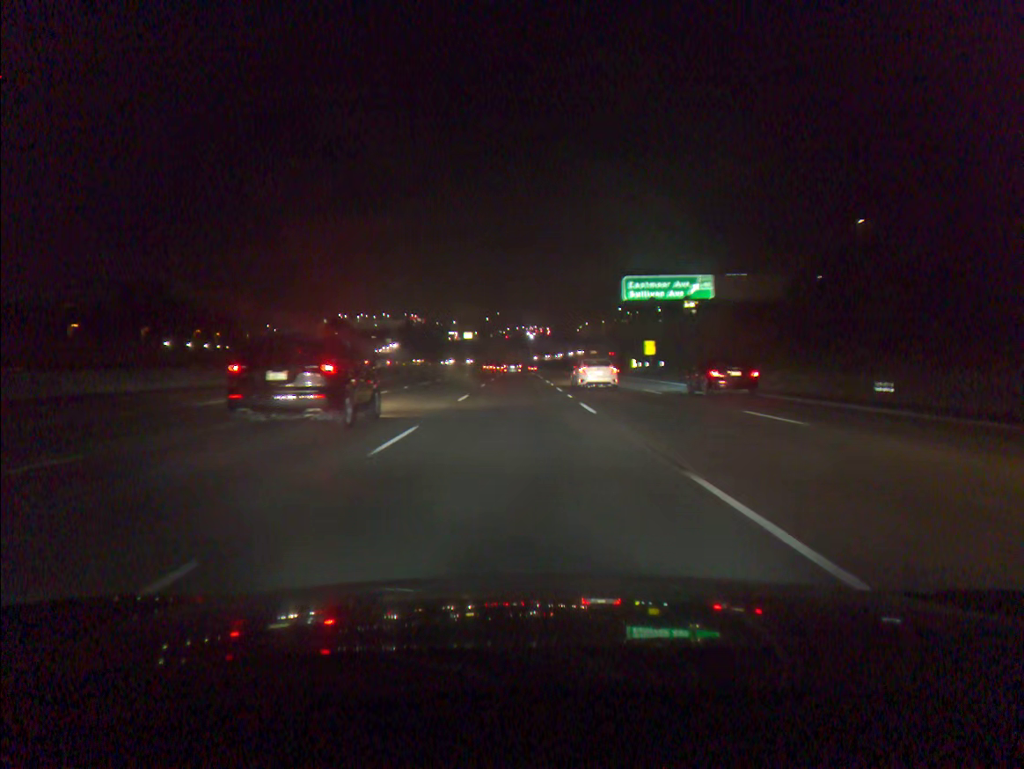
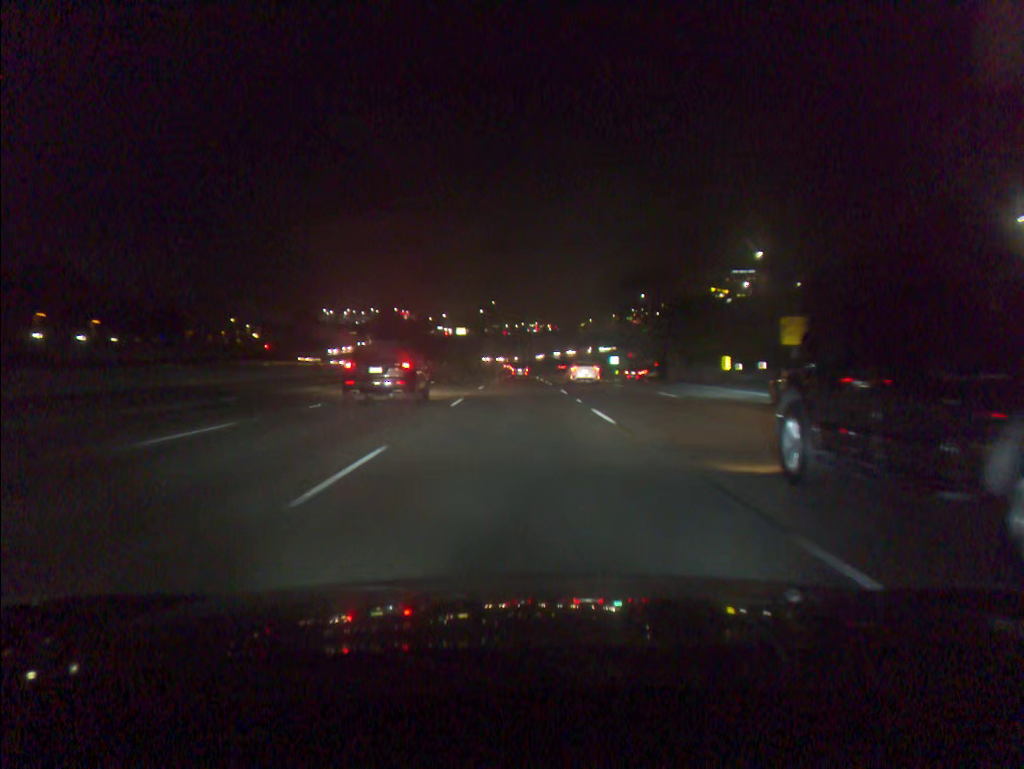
(-0.1, +47.4) m; 0°
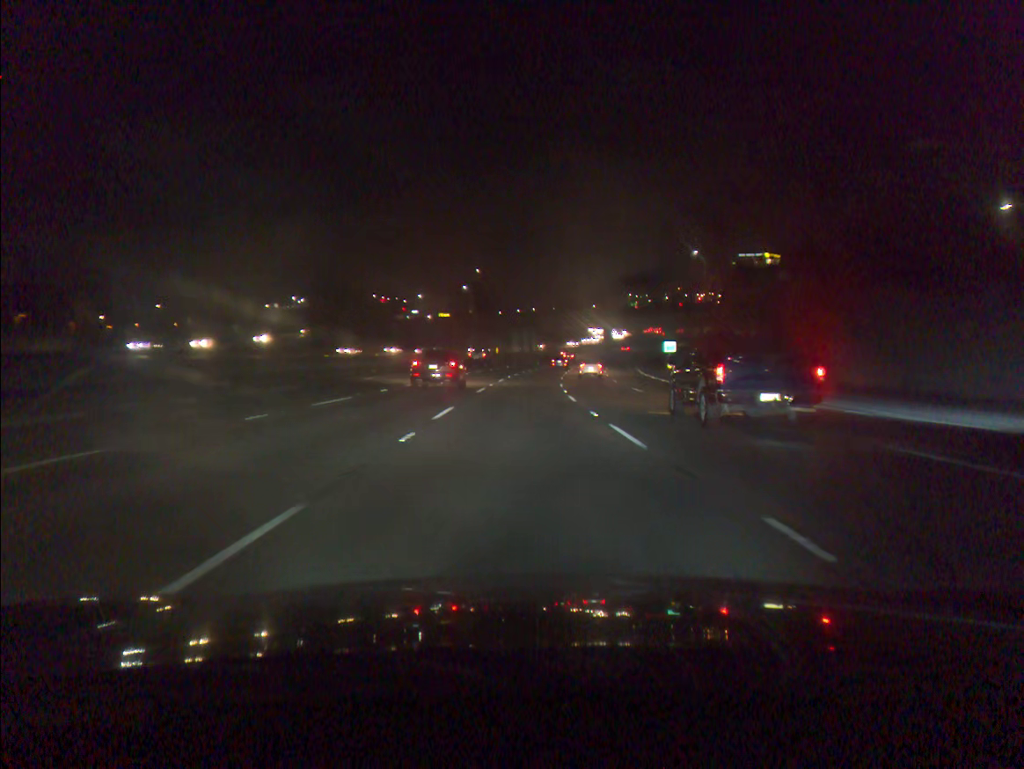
(0.0, +63.1) m; 0°
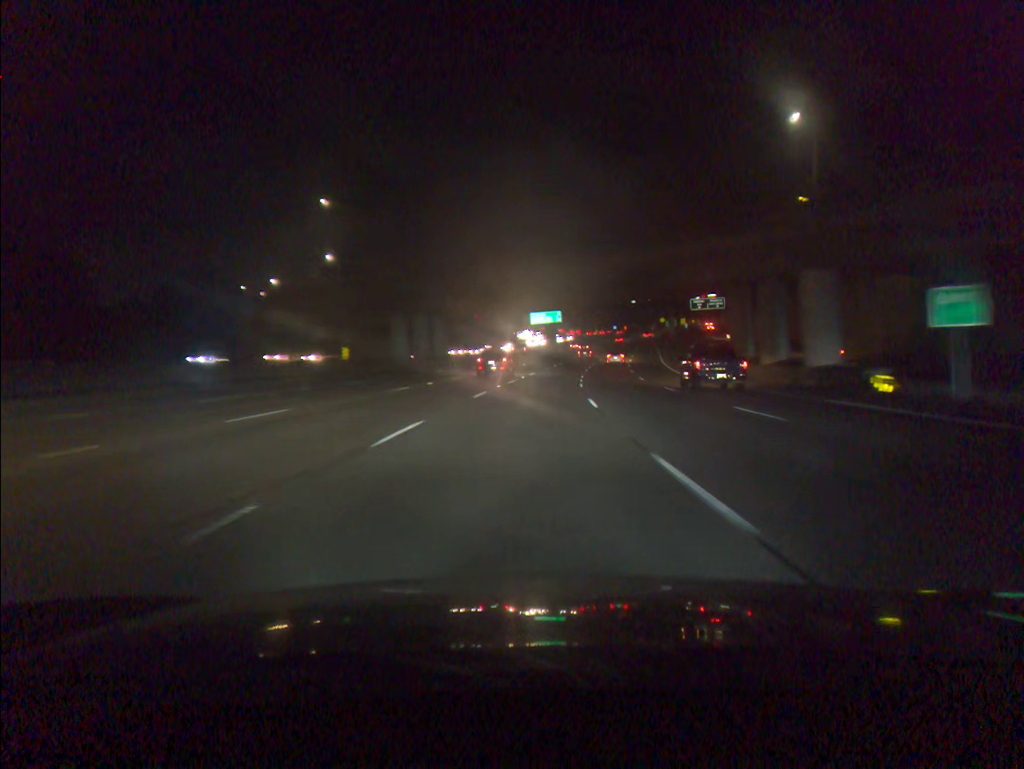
(+3.2, +78.7) m; +6°
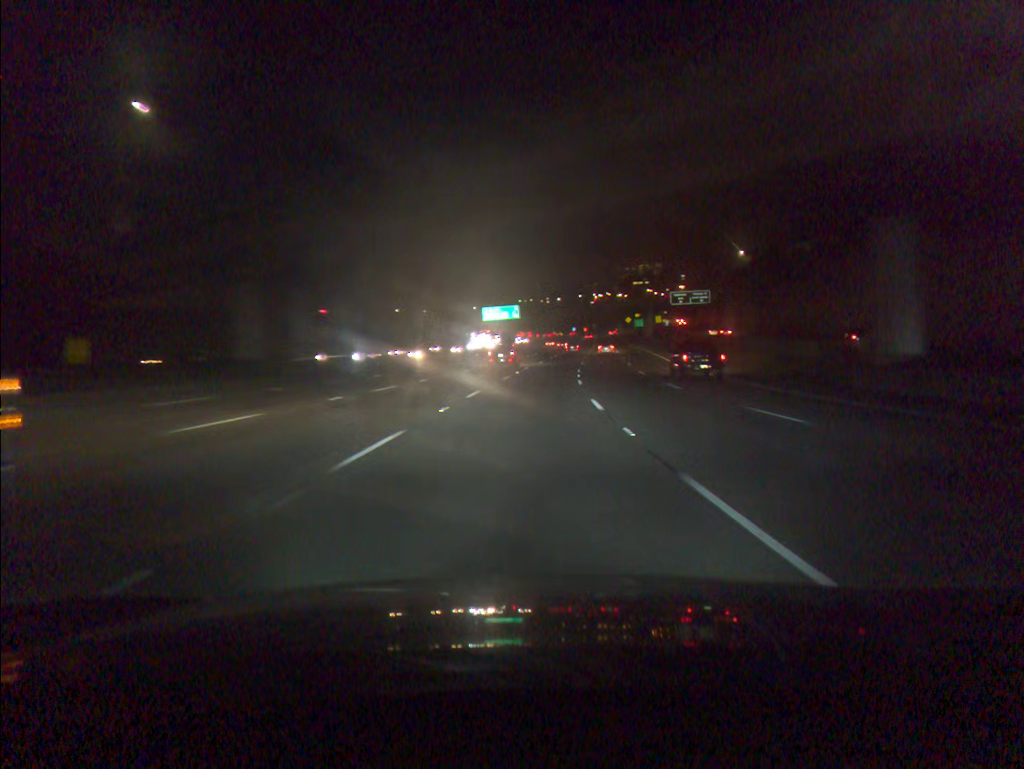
(+0.9, +31.3) m; +3°
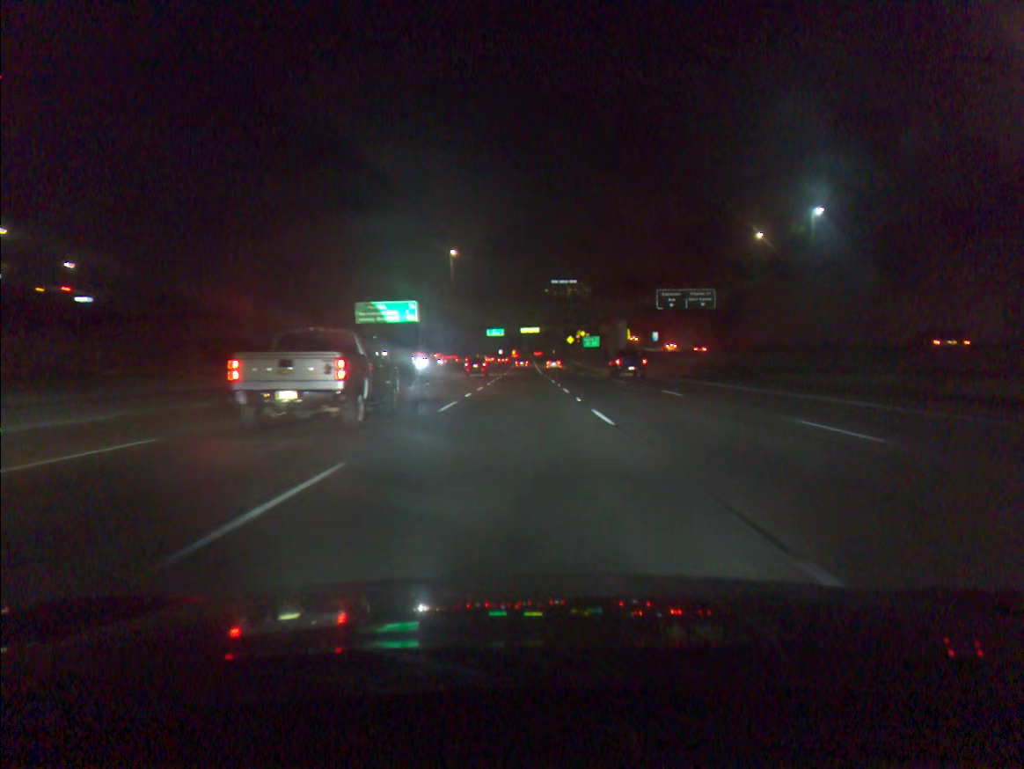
(+3.2, +62.1) m; +5°
